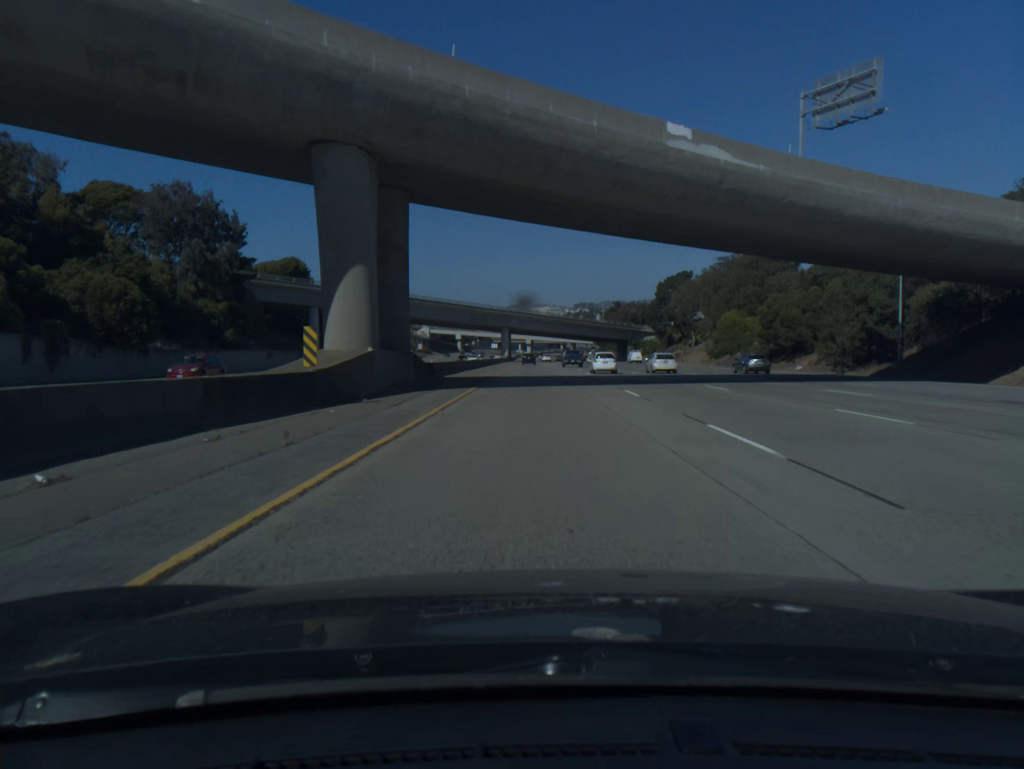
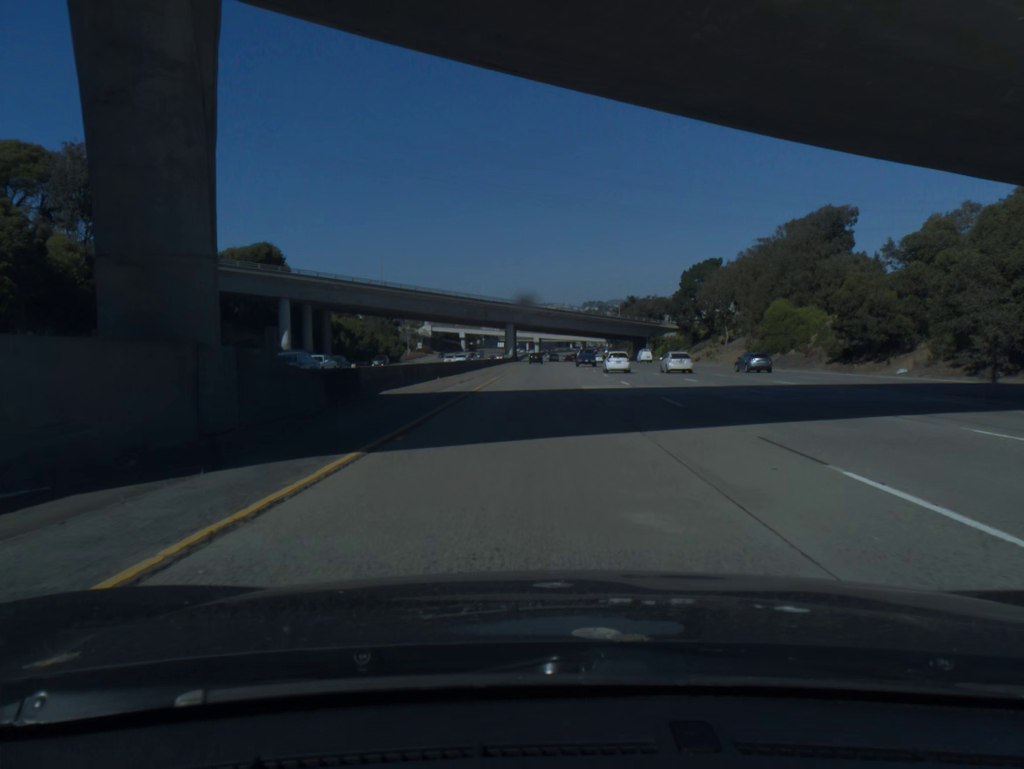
(-0.1, +19.3) m; 0°
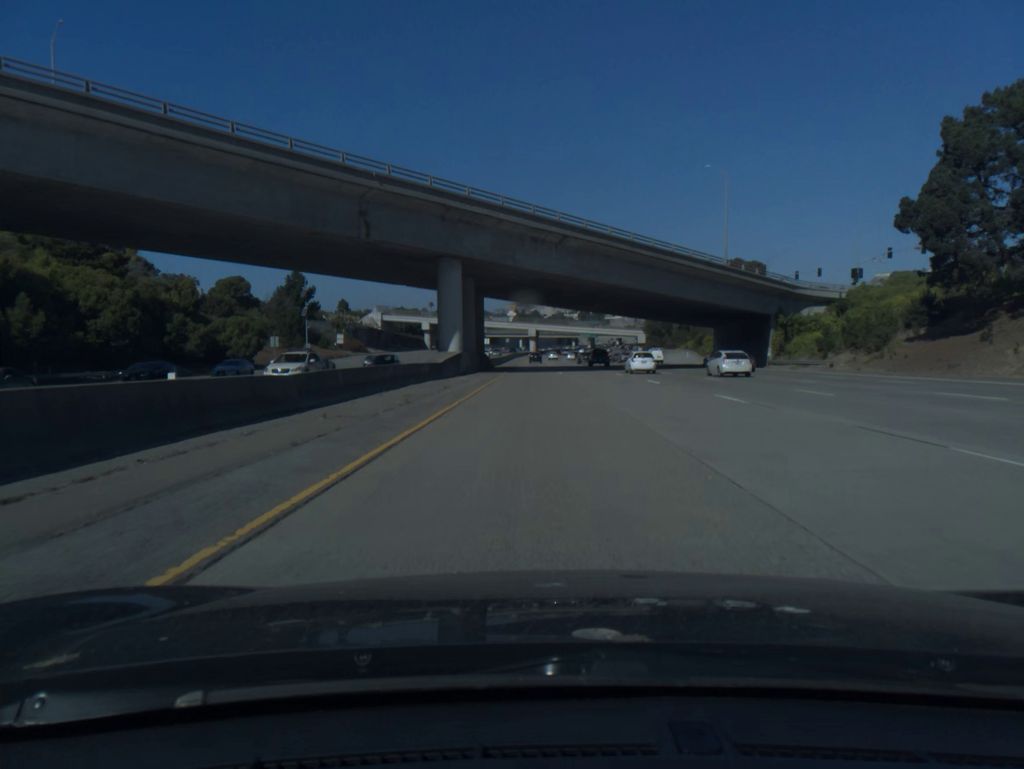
(-0.7, +98.1) m; 0°
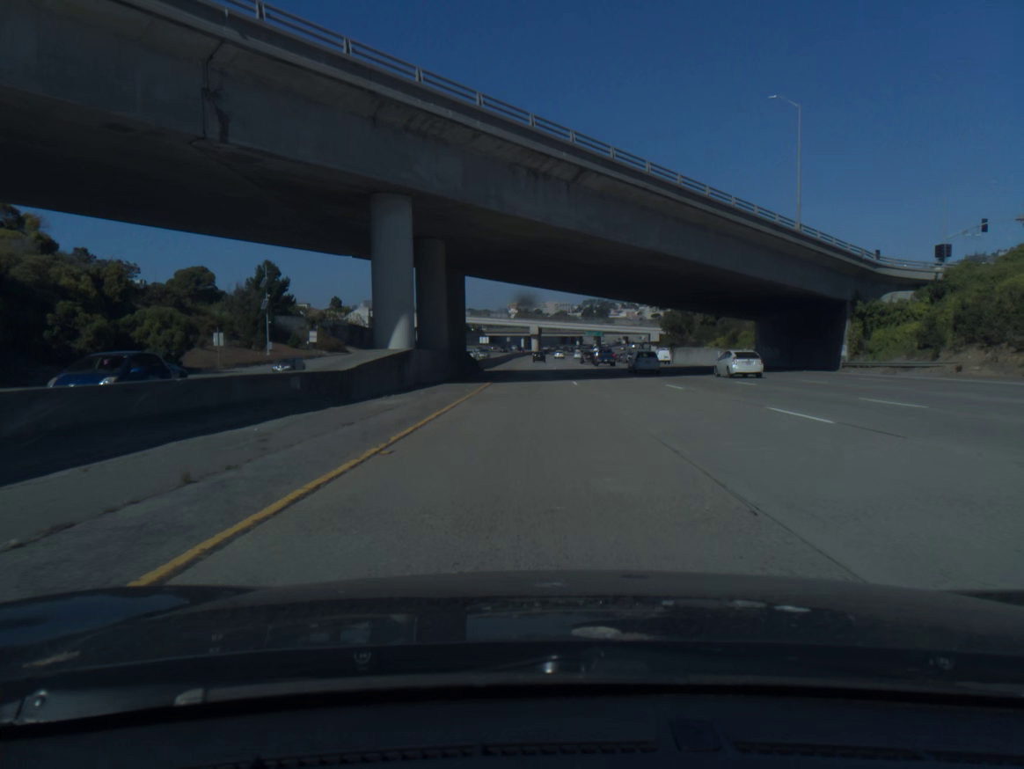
(0.0, +20.0) m; 0°
